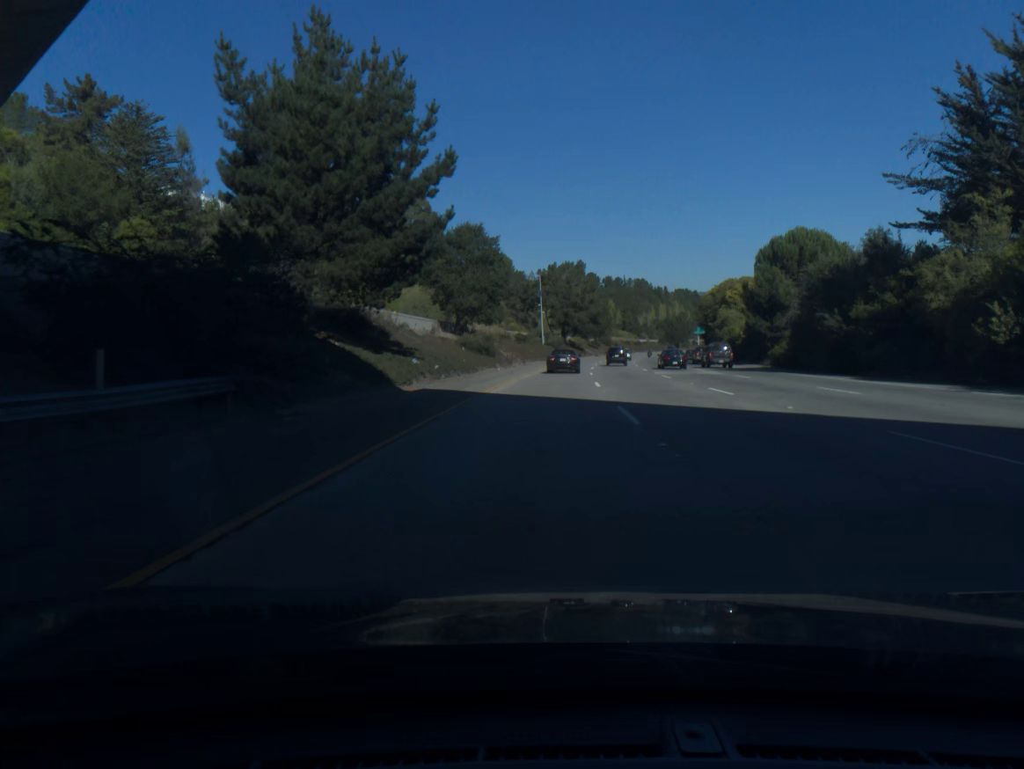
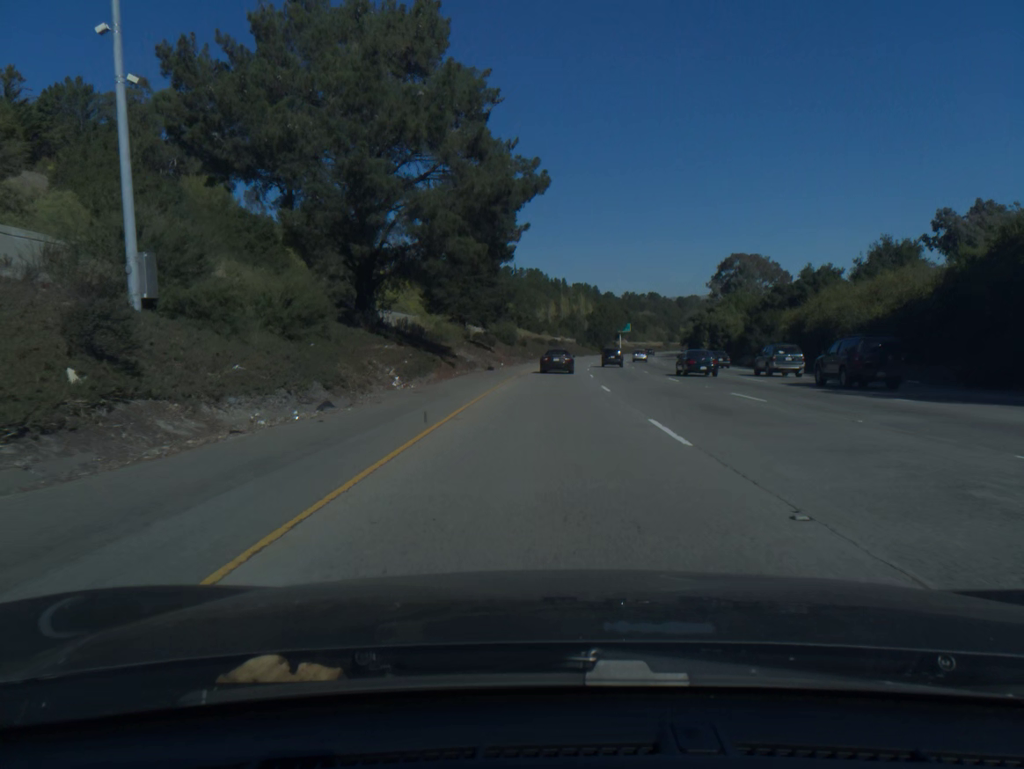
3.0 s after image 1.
(+6.7, +105.4) m; +8°
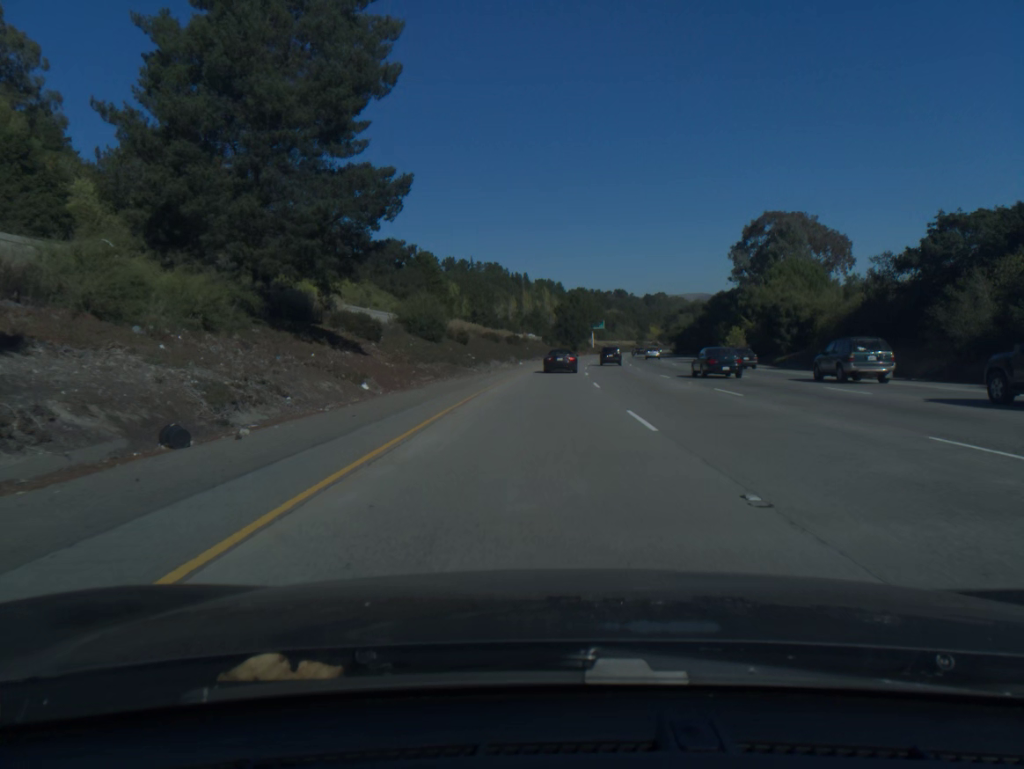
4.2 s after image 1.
(+1.0, +42.4) m; +3°
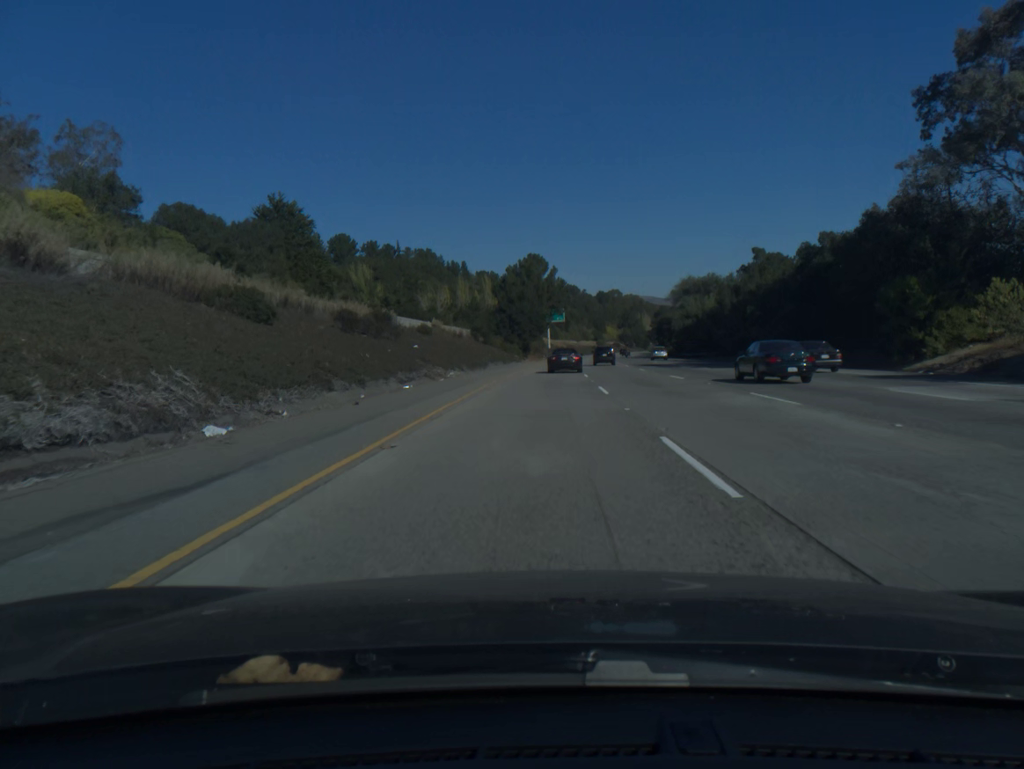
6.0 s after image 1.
(+2.3, +63.8) m; +4°
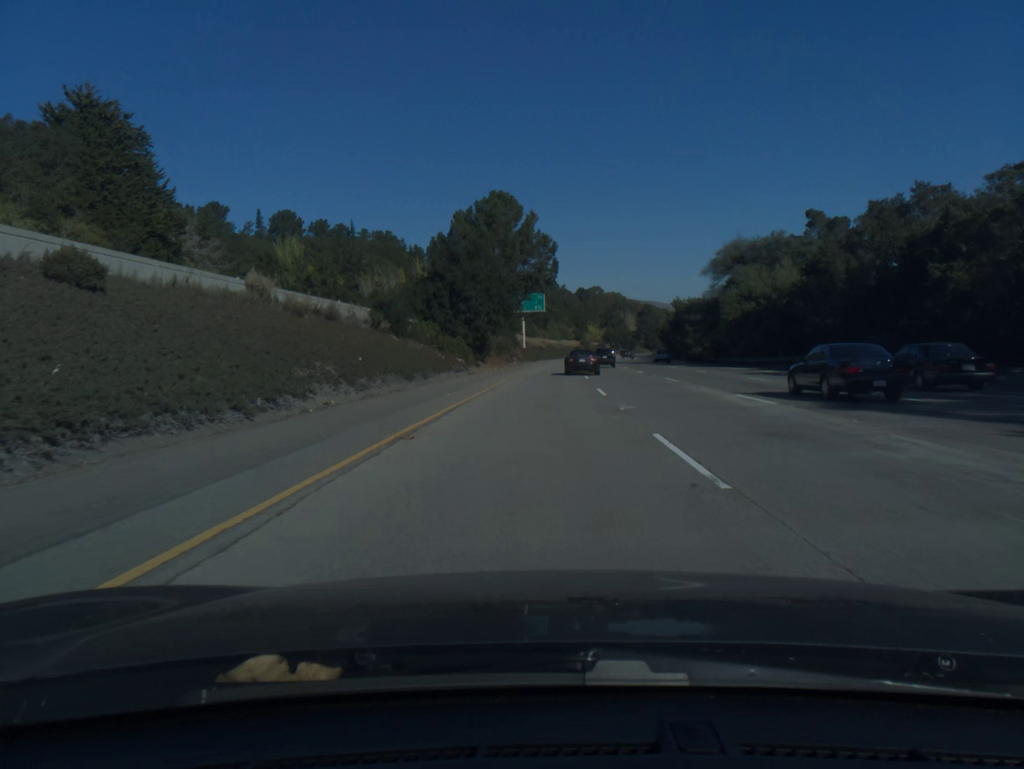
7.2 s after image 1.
(+0.7, +42.7) m; +2°
